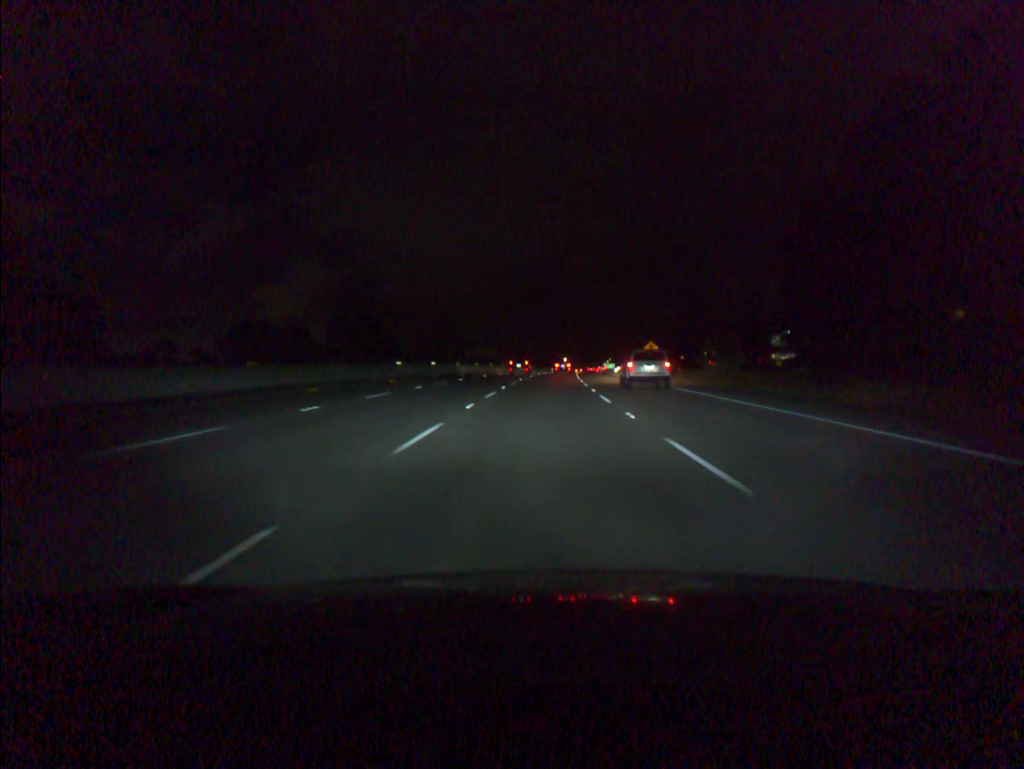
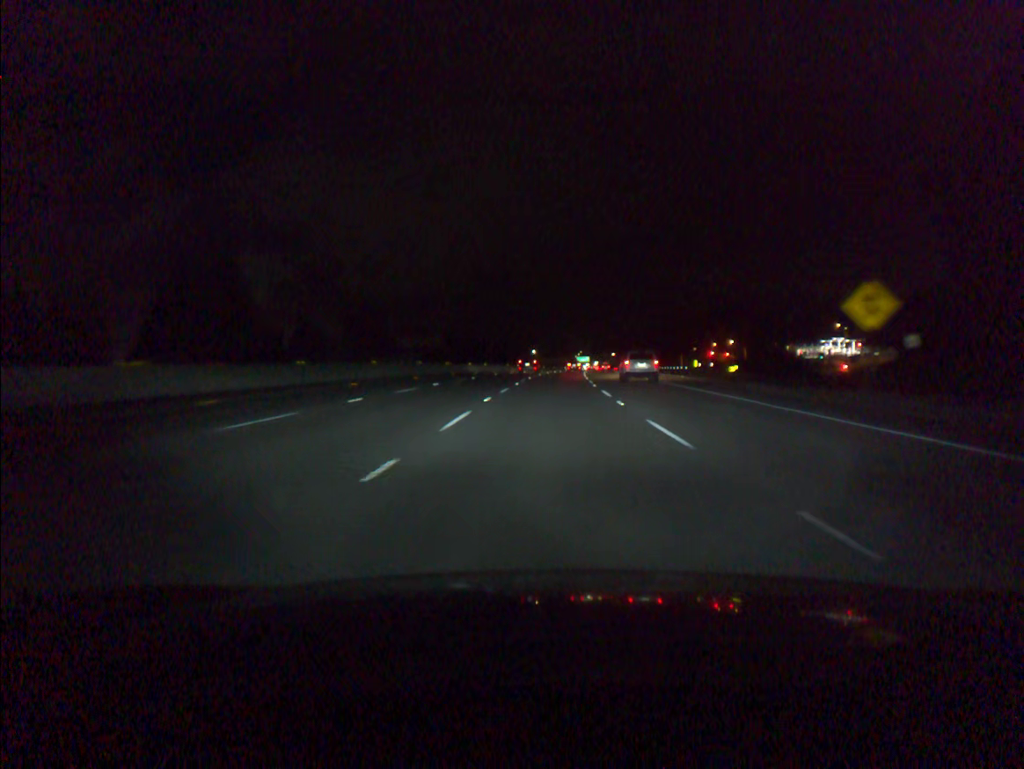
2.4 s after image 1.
(+1.3, +67.9) m; +2°
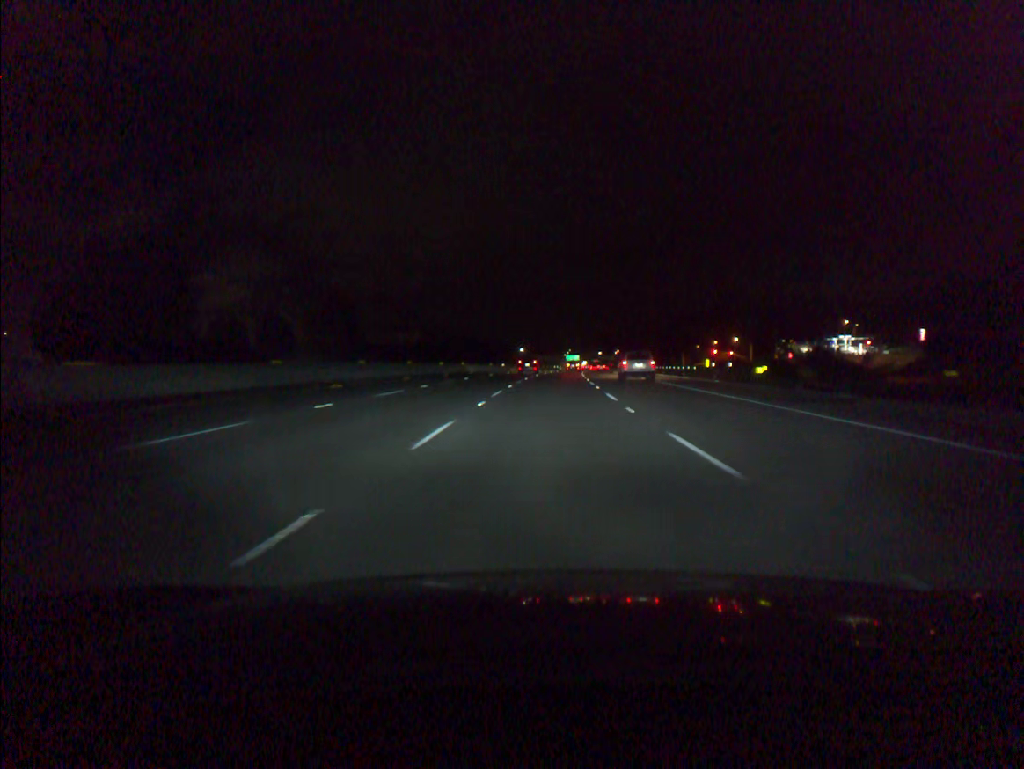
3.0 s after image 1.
(+0.1, +17.0) m; +1°
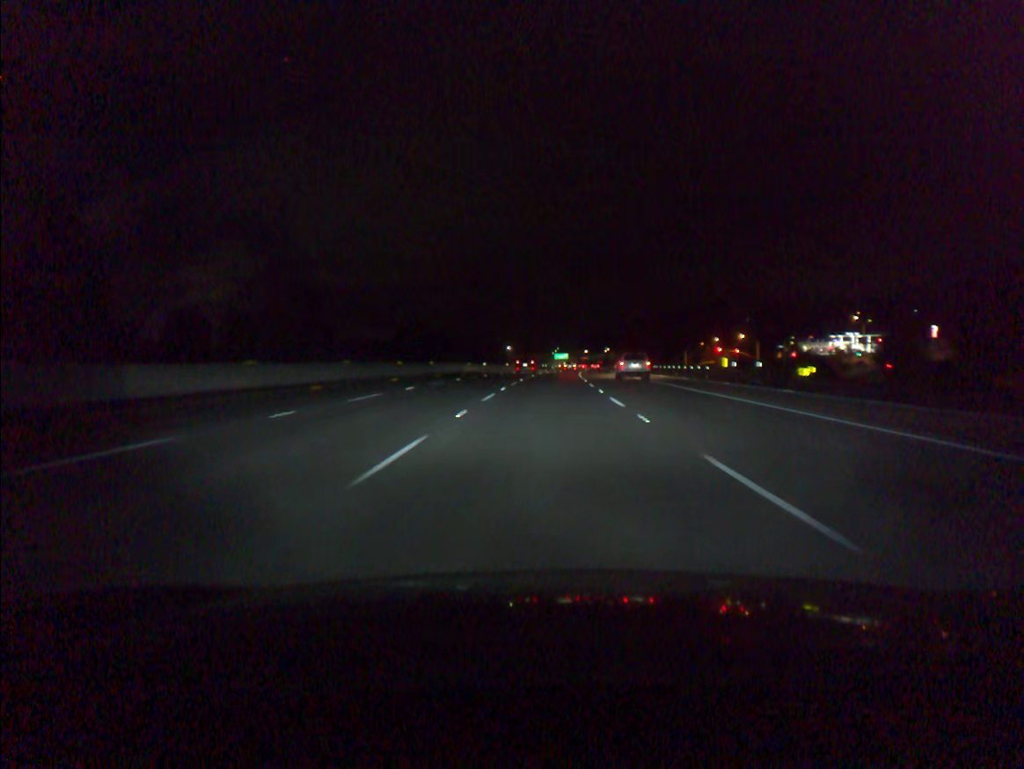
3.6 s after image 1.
(+0.1, +17.0) m; +1°
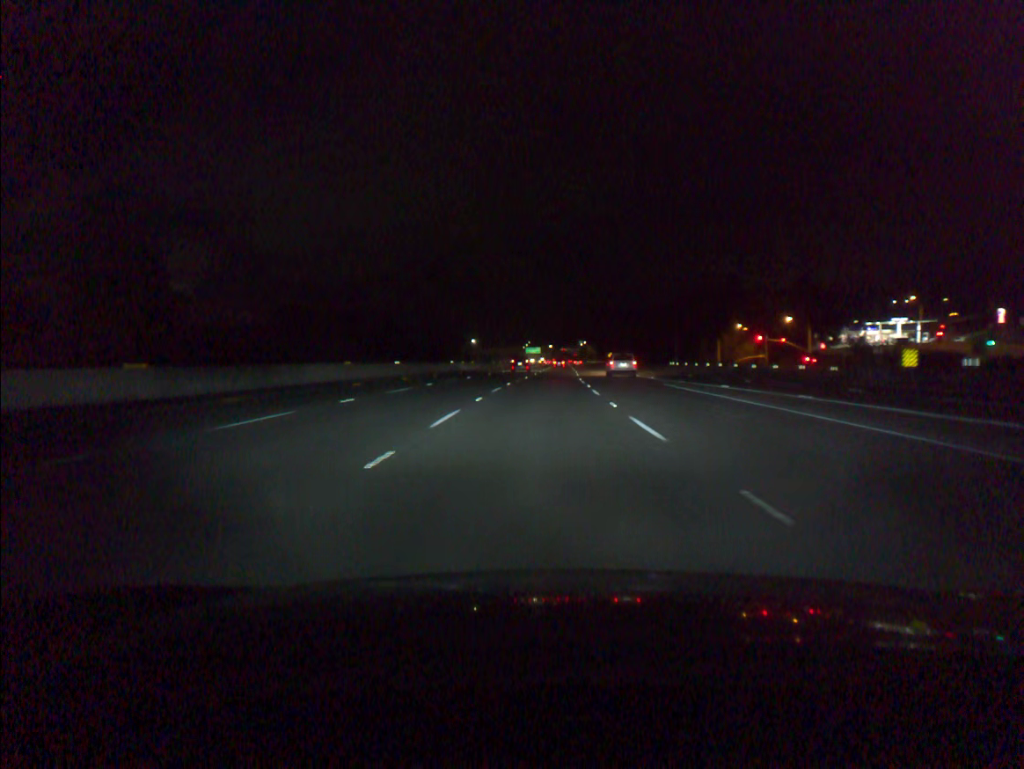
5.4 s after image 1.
(+1.0, +50.9) m; +2°
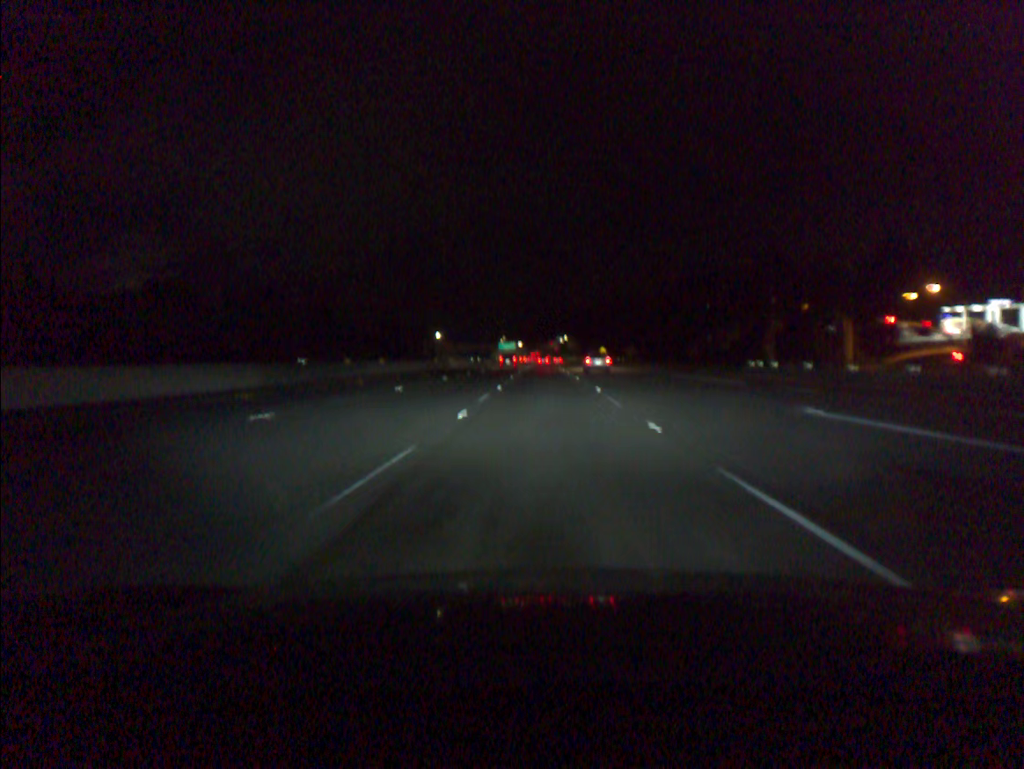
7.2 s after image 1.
(+0.8, +51.0) m; +2°
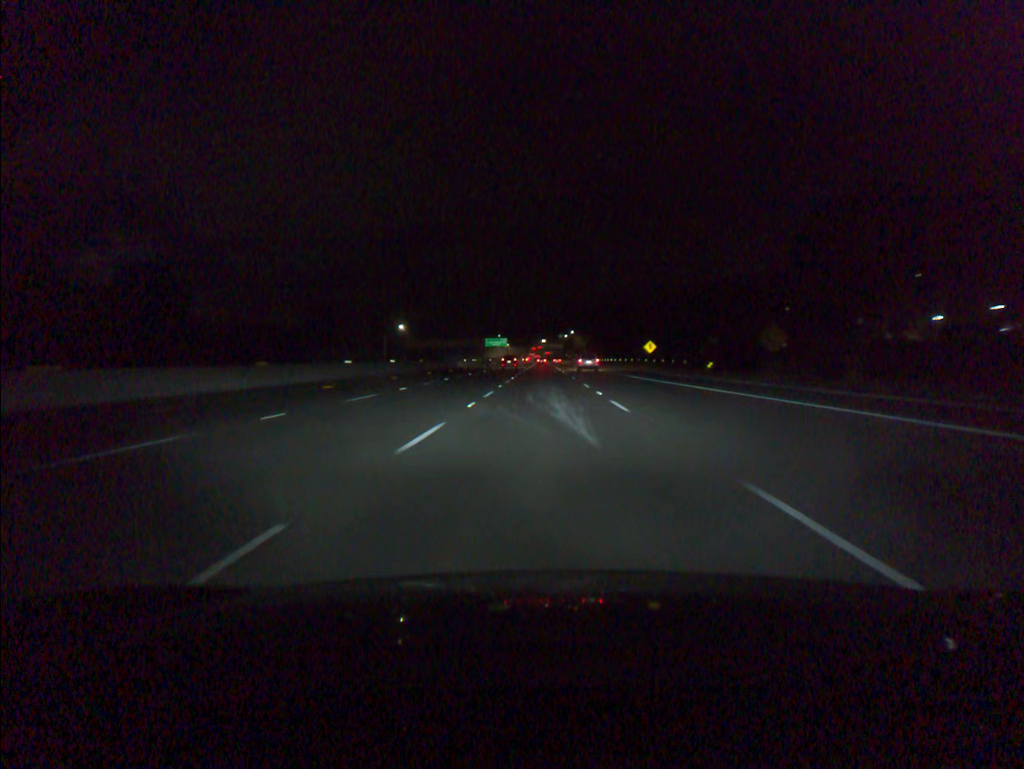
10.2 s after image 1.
(+0.6, +84.6) m; 0°
